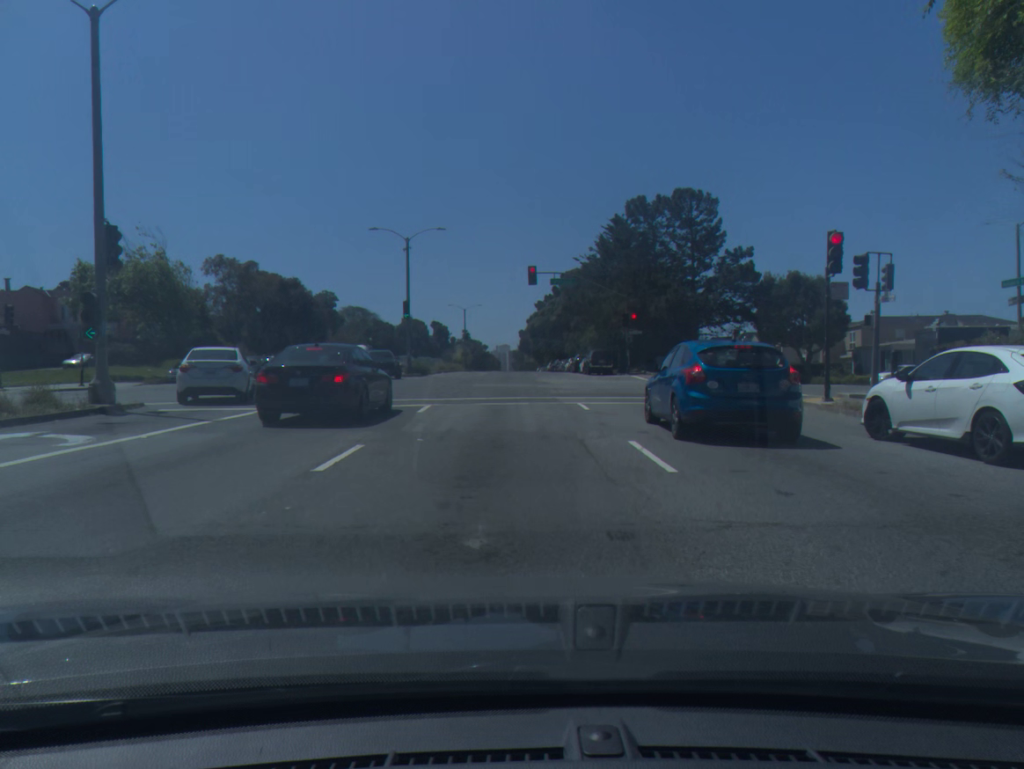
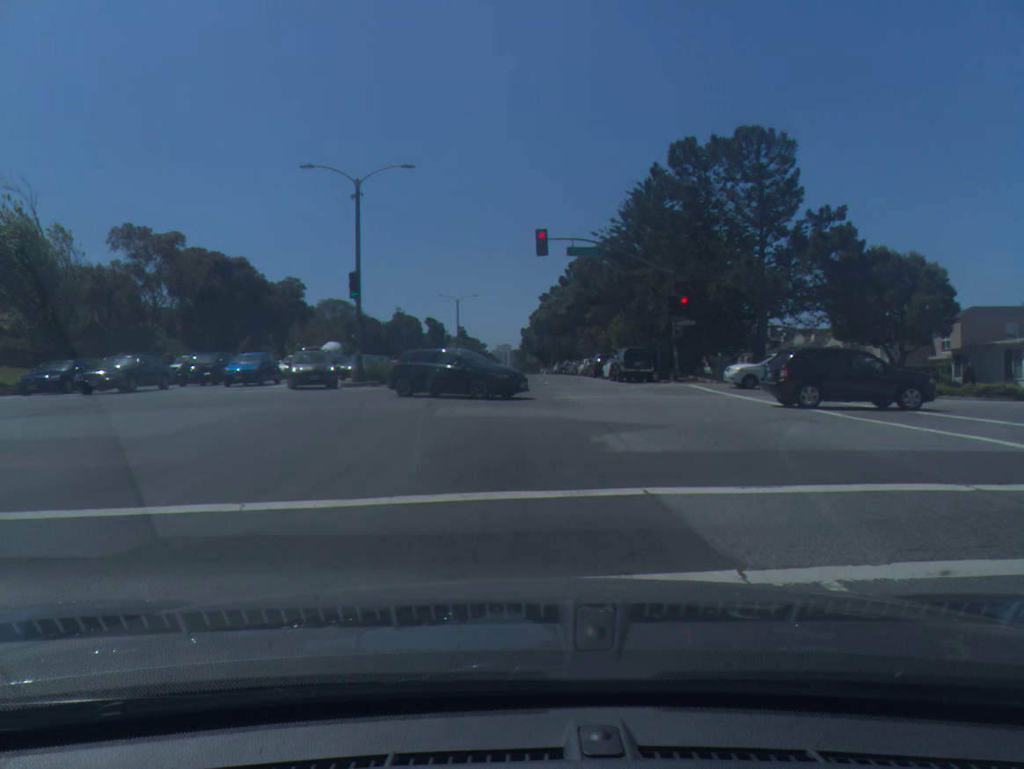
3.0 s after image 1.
(-0.1, +16.1) m; -1°
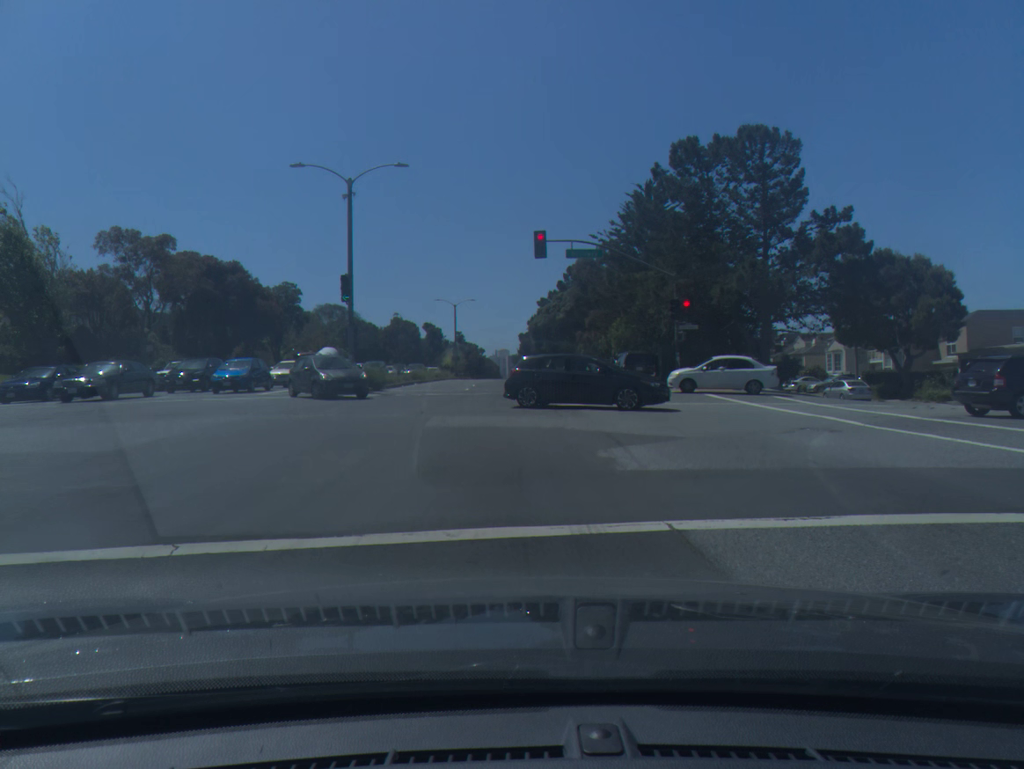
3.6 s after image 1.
(0.0, +1.3) m; 0°
